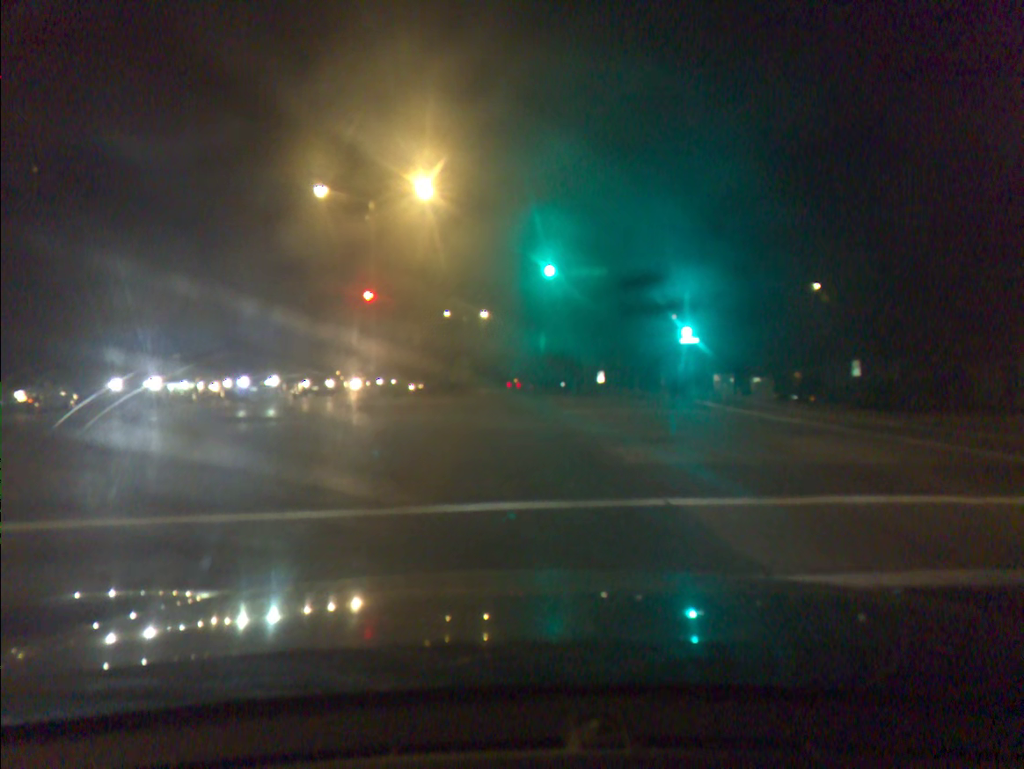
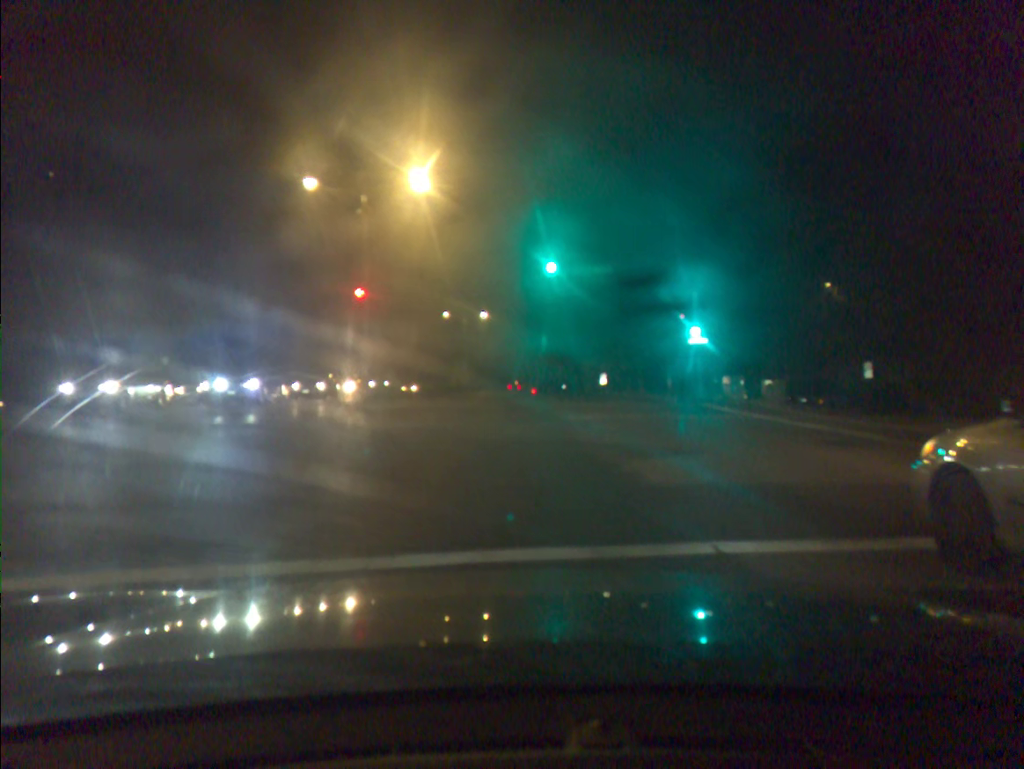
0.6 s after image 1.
(0.0, +1.7) m; +2°
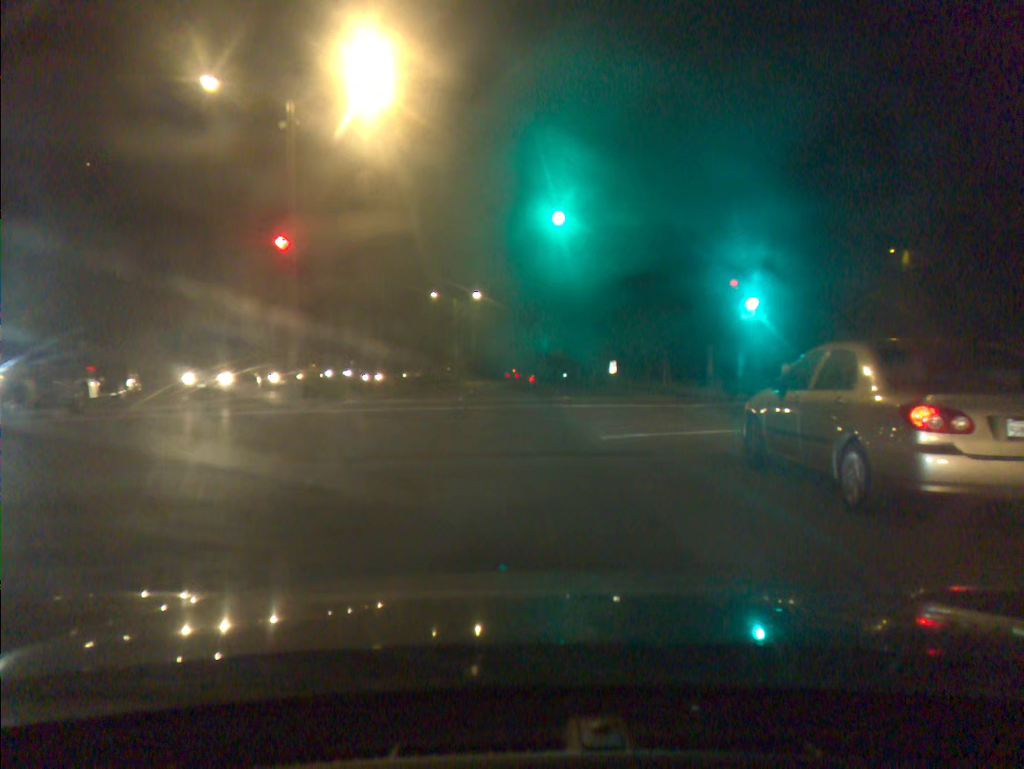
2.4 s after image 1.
(+0.1, +9.3) m; 0°
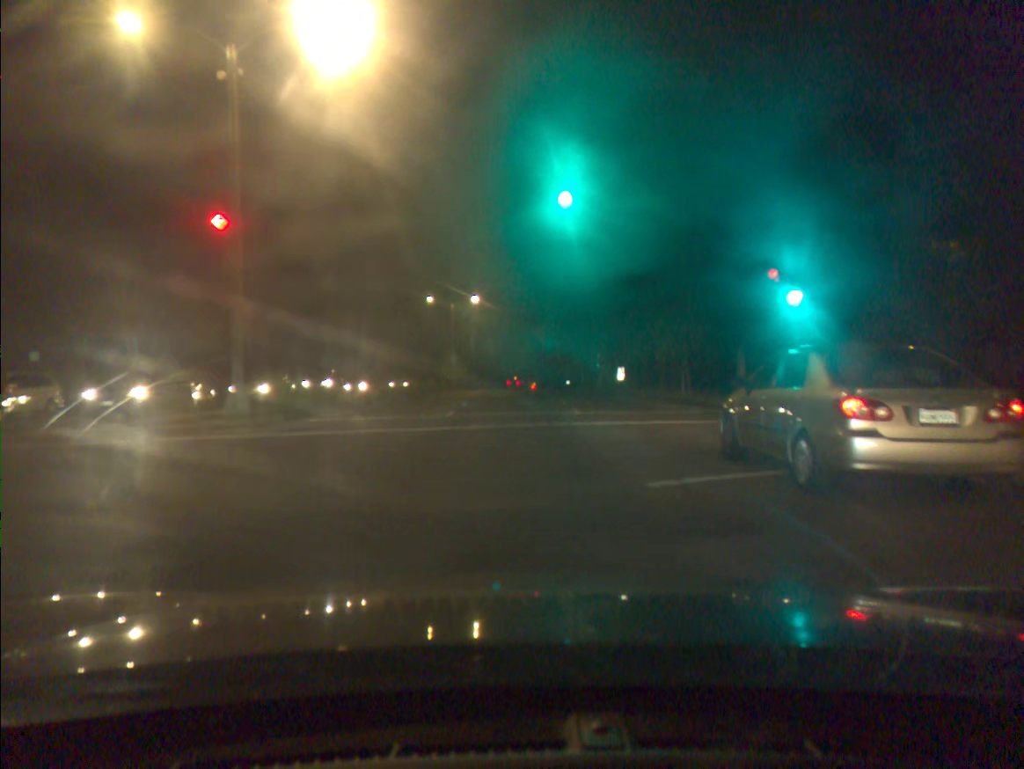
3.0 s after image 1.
(0.0, +4.3) m; +1°
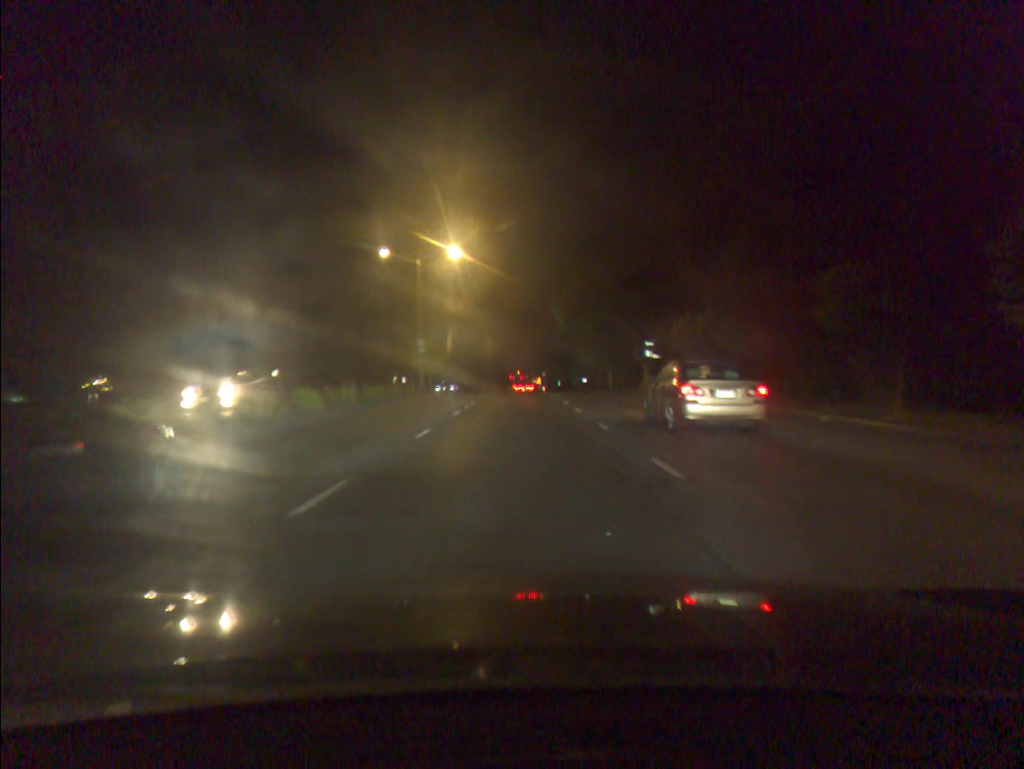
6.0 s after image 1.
(-0.4, +27.1) m; -1°
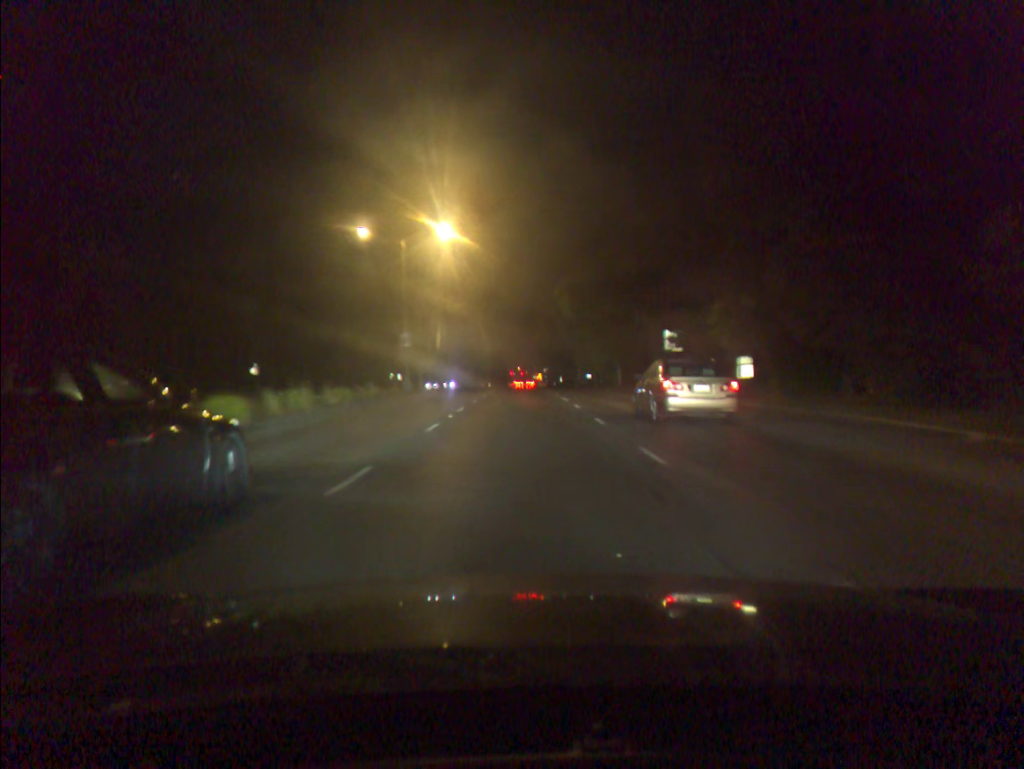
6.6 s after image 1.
(0.0, +6.2) m; 0°
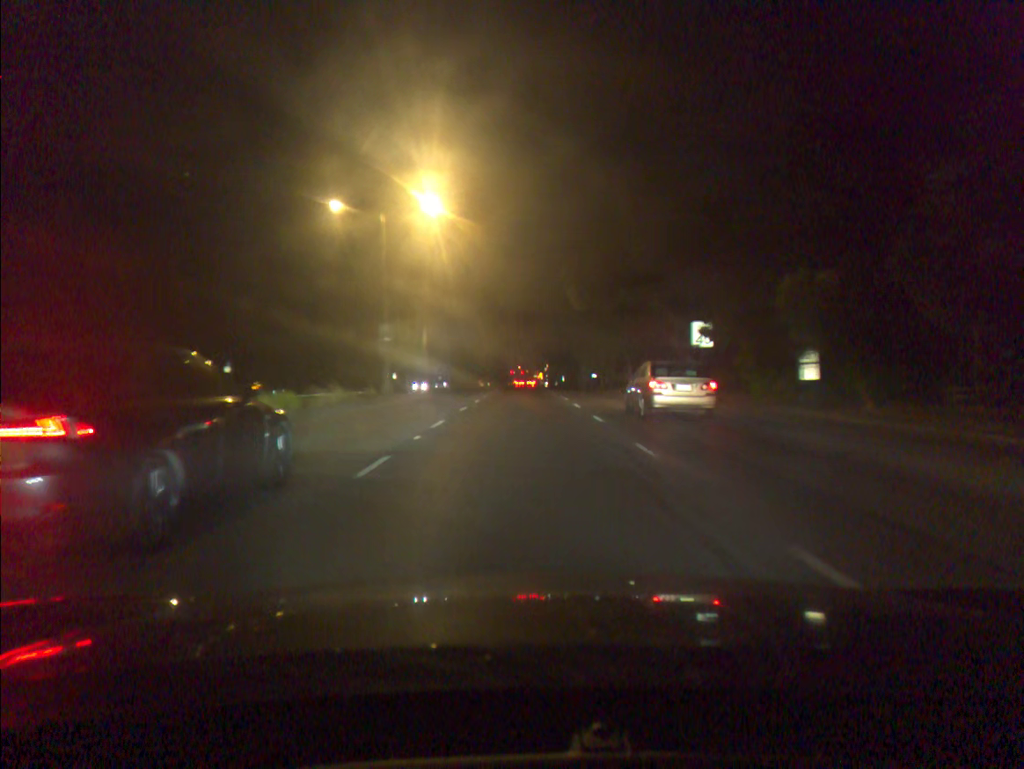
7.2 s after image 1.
(0.0, +6.4) m; 0°
